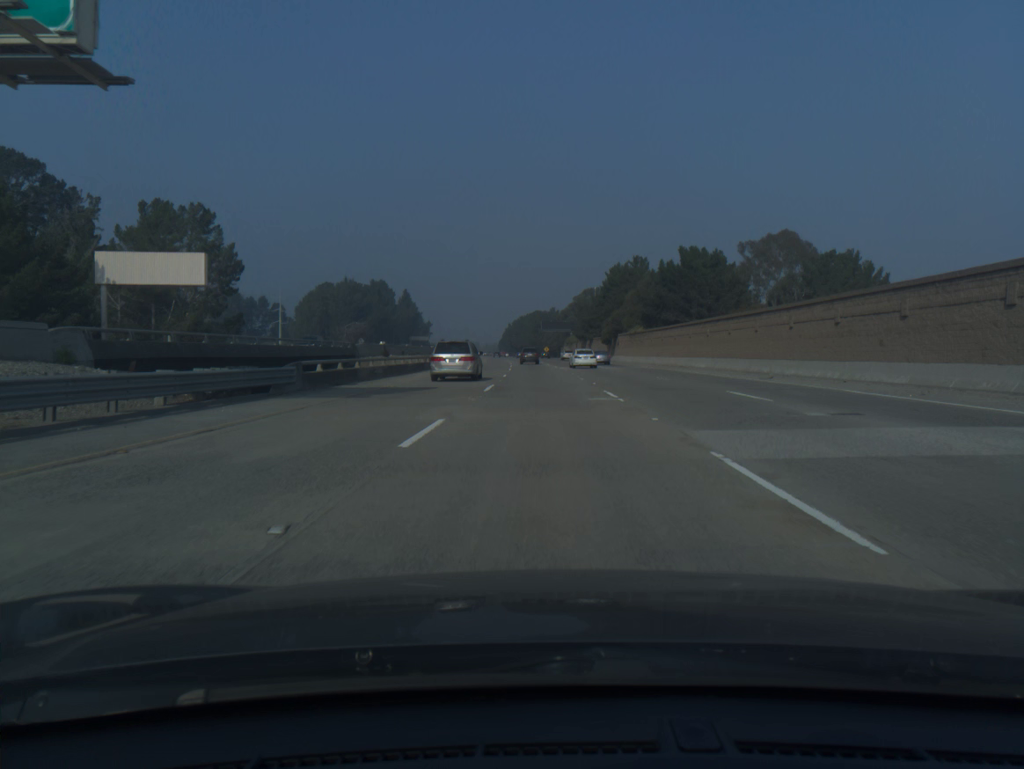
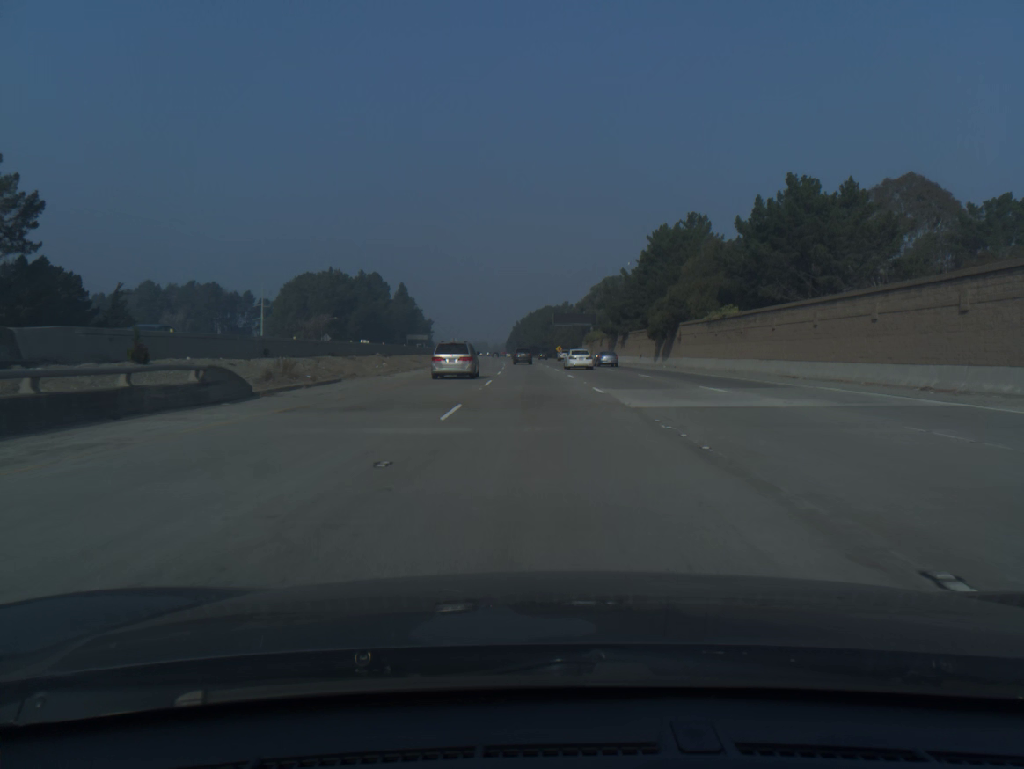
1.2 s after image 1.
(-0.2, +40.5) m; -1°
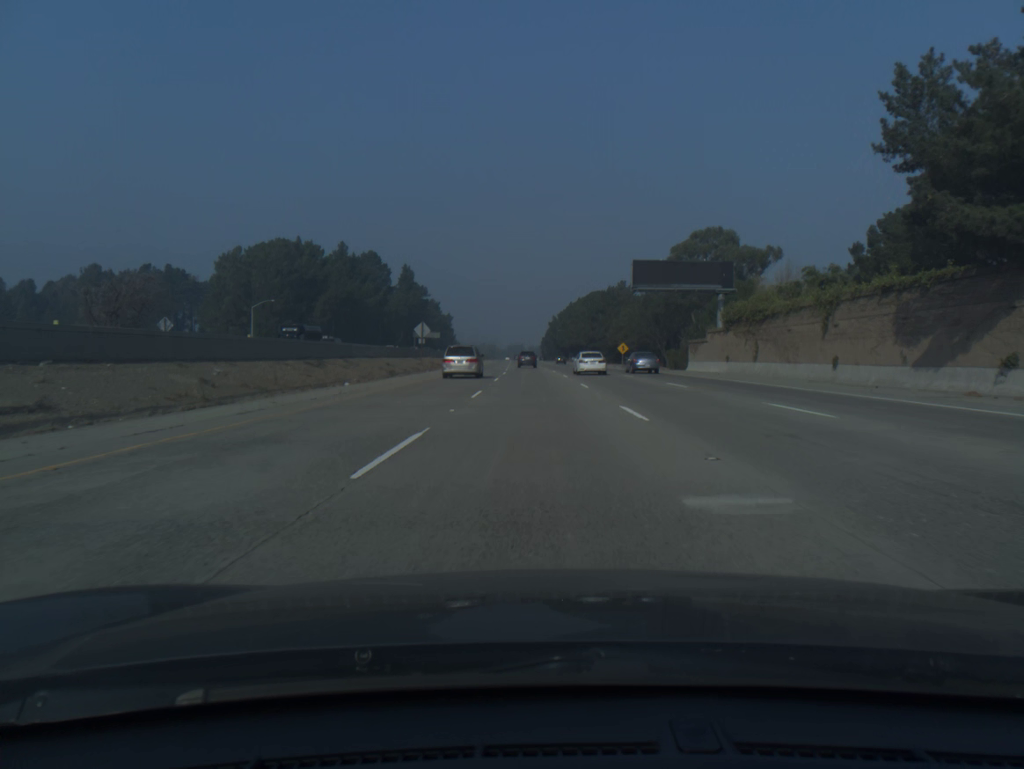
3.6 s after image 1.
(-1.9, +80.9) m; -3°
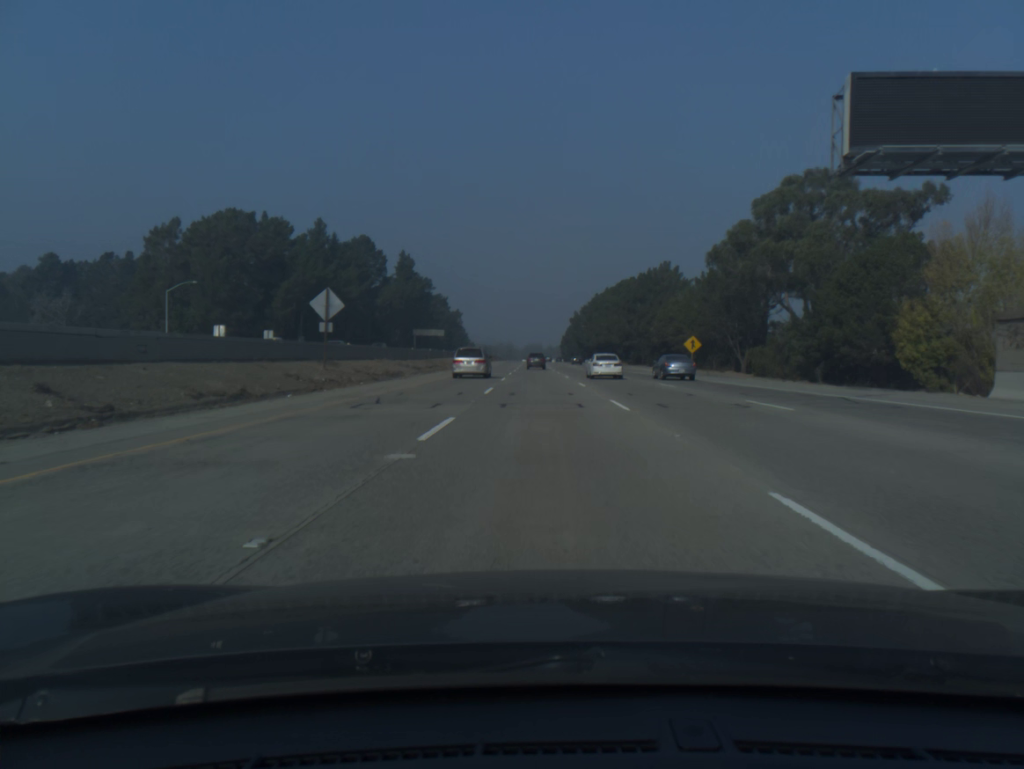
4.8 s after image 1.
(-0.5, +40.6) m; -1°
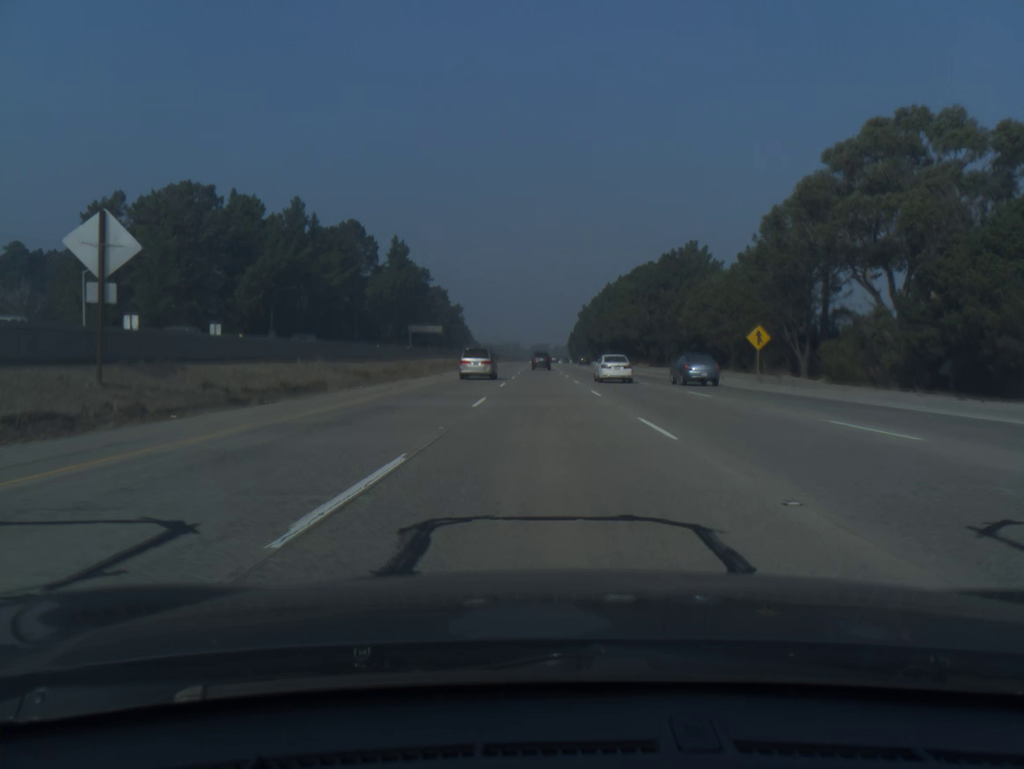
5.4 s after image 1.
(-0.1, +20.4) m; -1°
